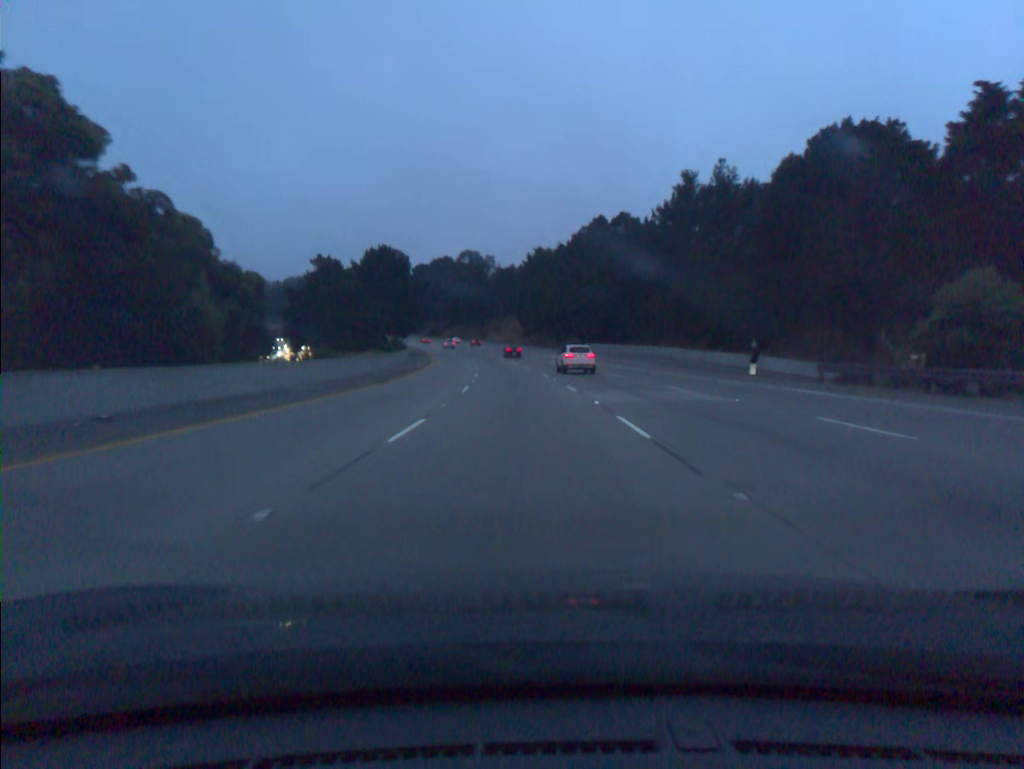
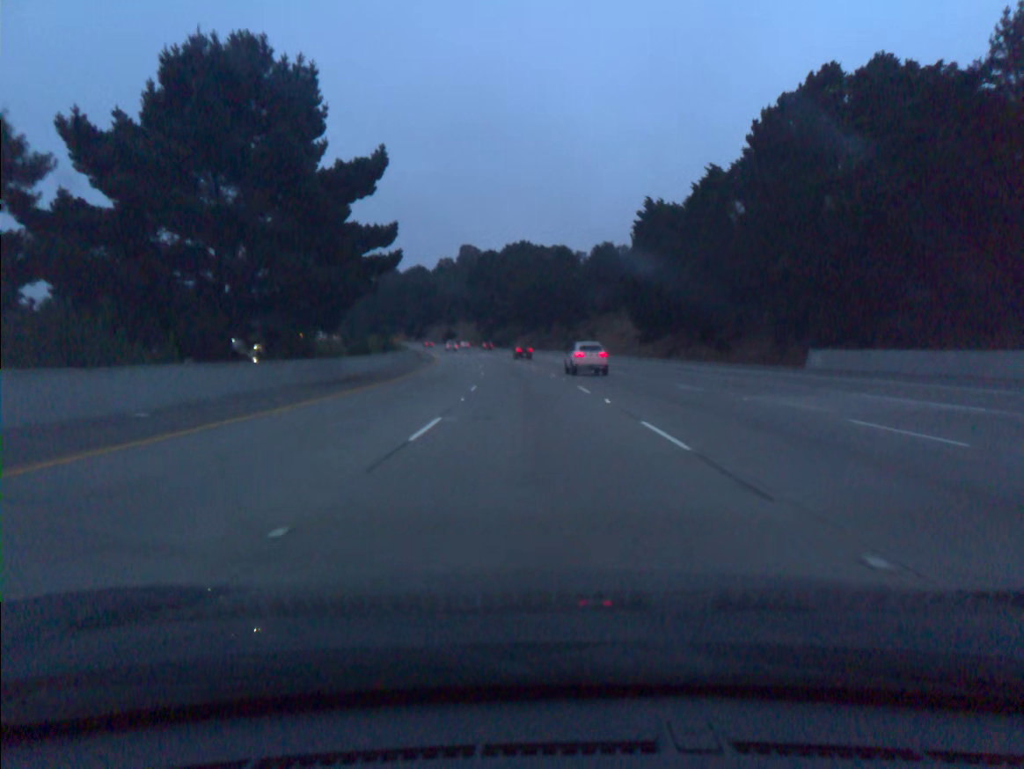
(-4.5, +73.0) m; -7°
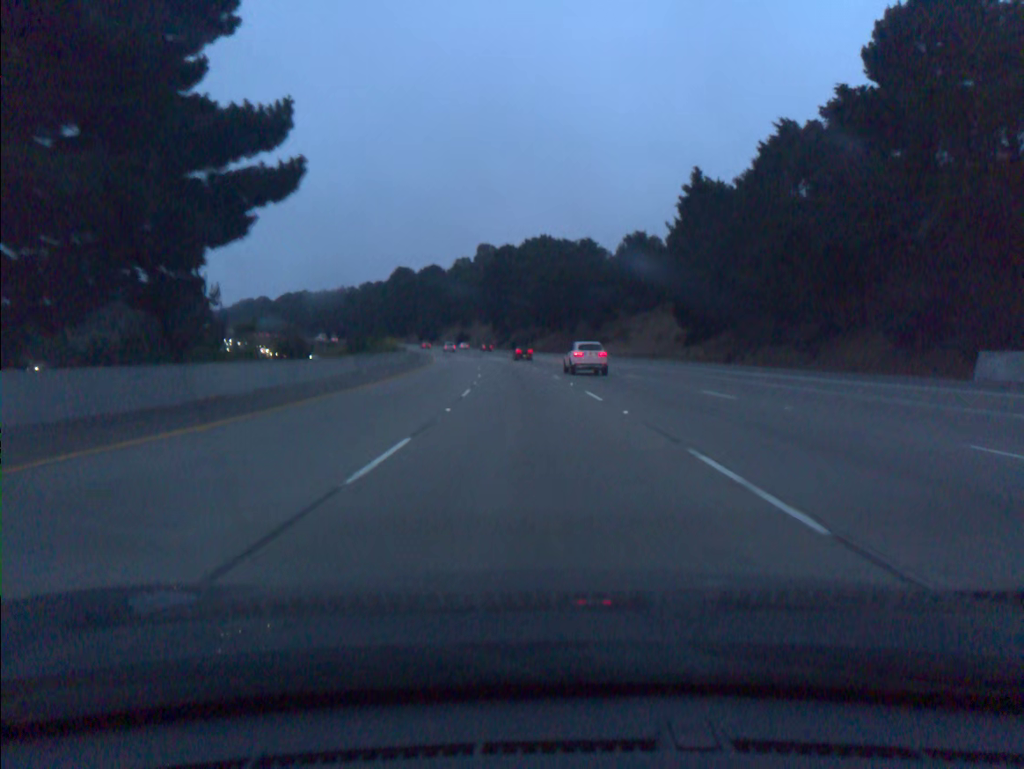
(-0.2, +18.2) m; -2°
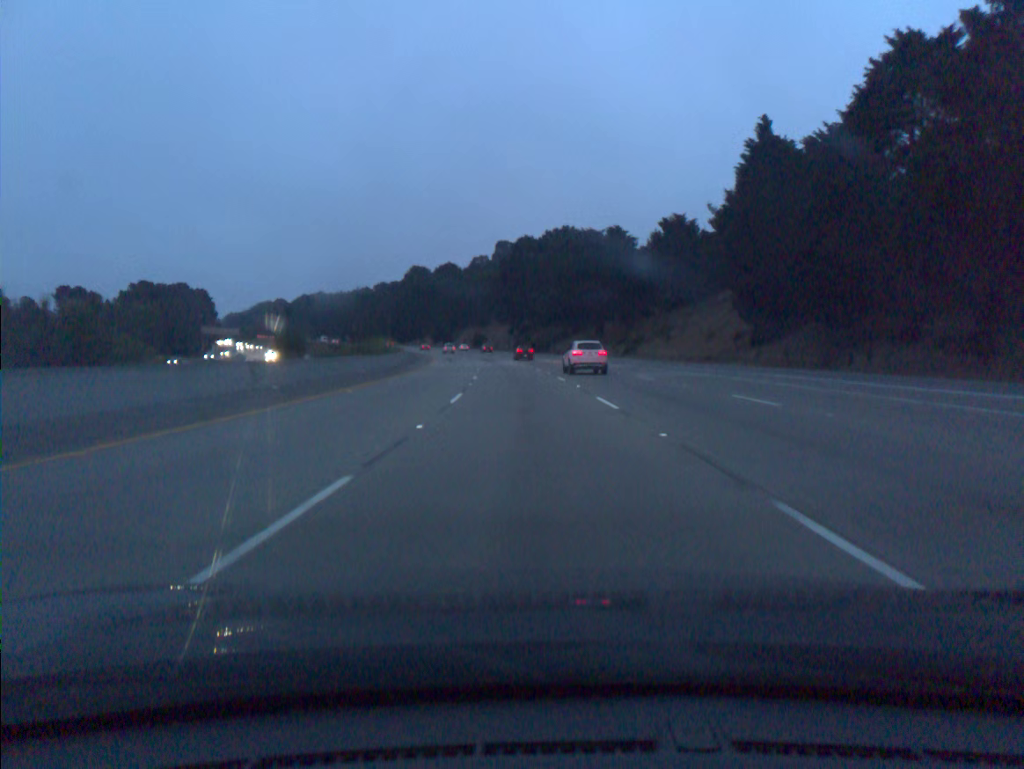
(-0.2, +18.2) m; -2°
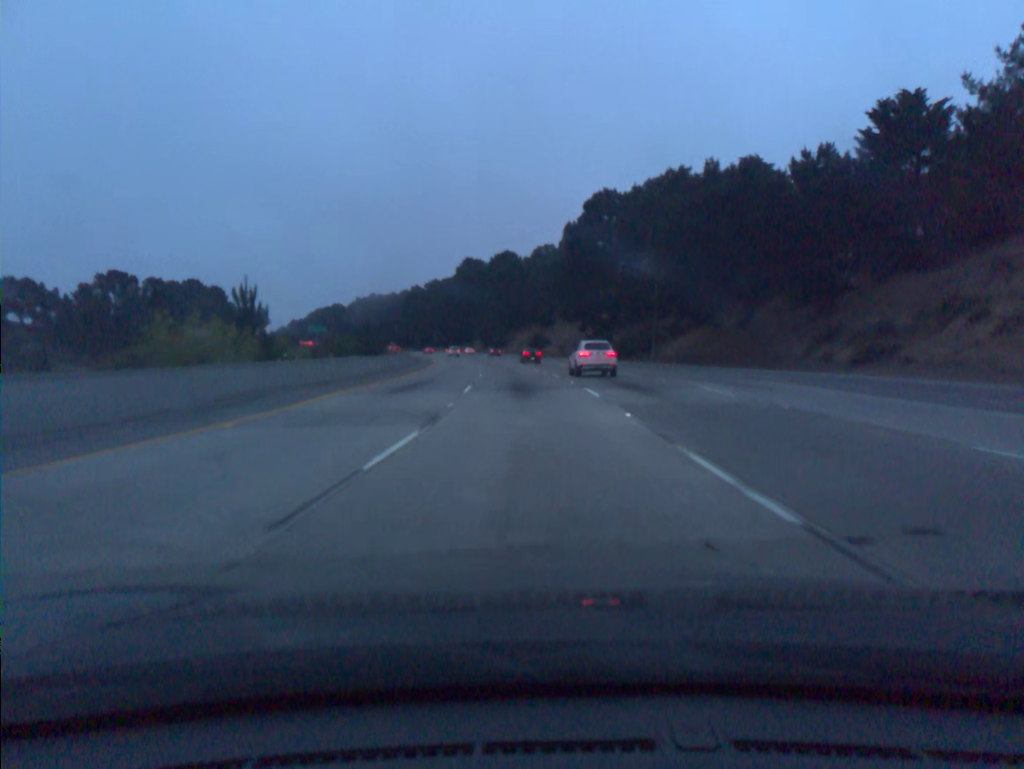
(-2.4, +54.2) m; -5°
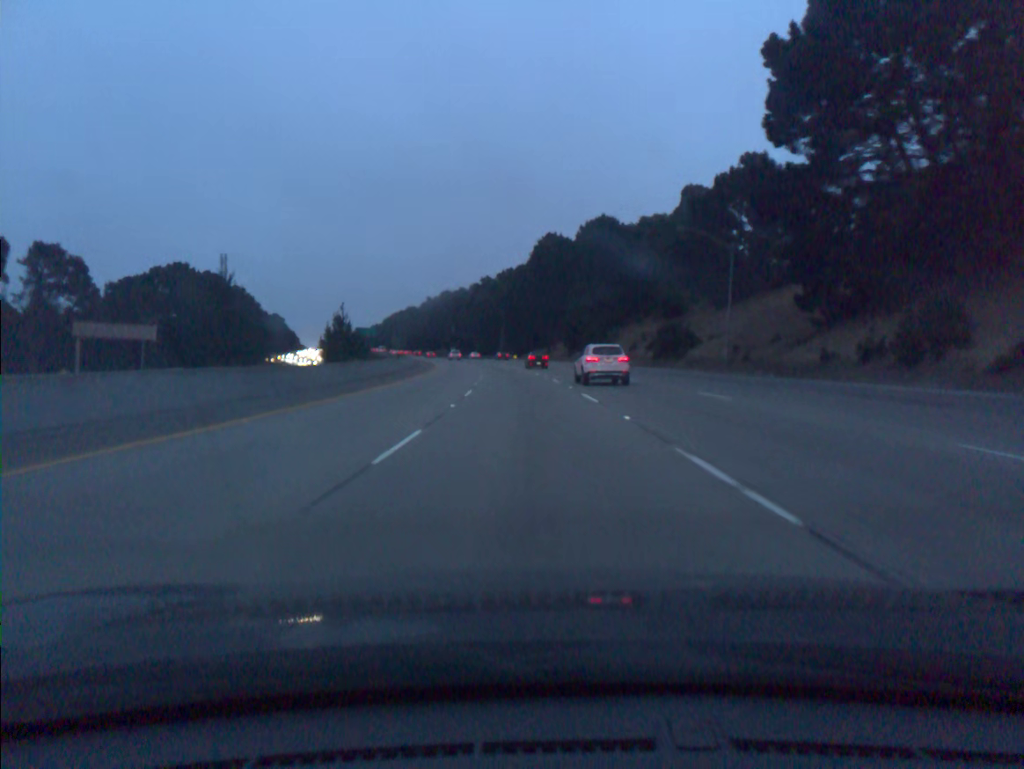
(-4.2, +72.3) m; -7°
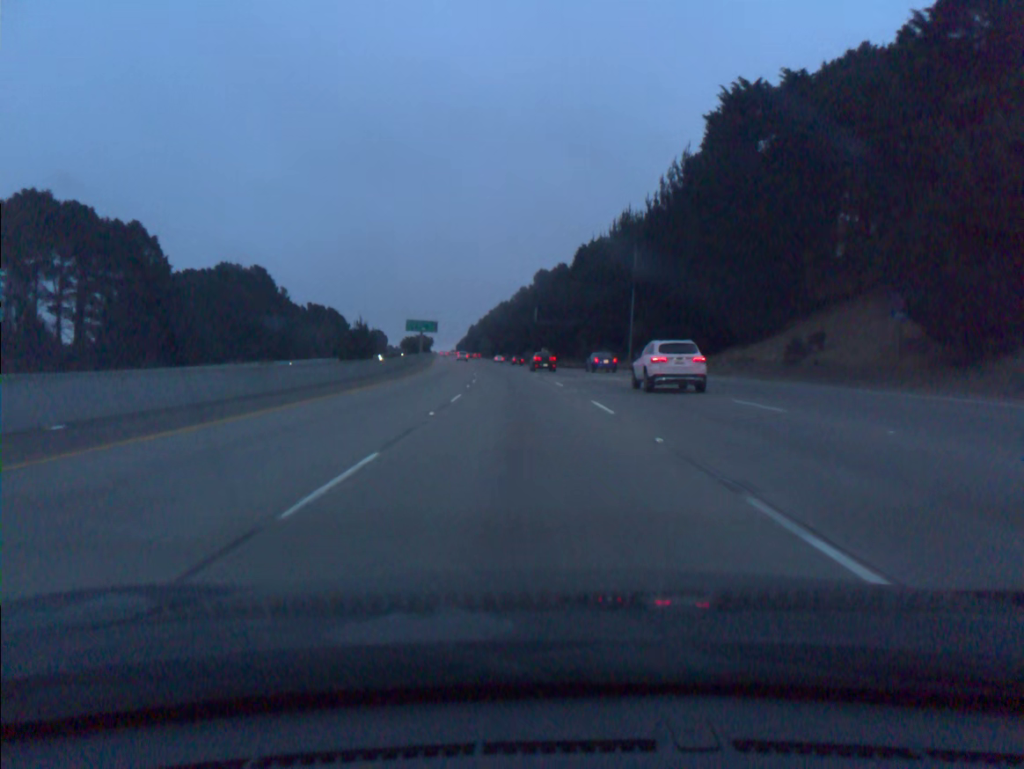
(-6.3, +91.1) m; -8°
